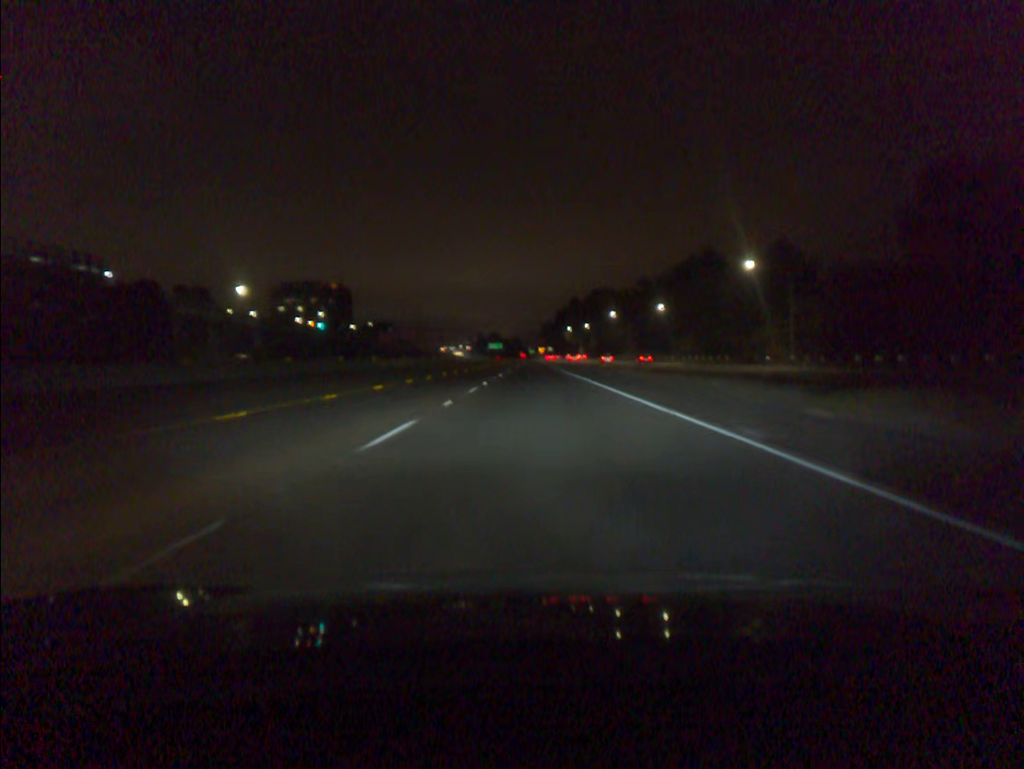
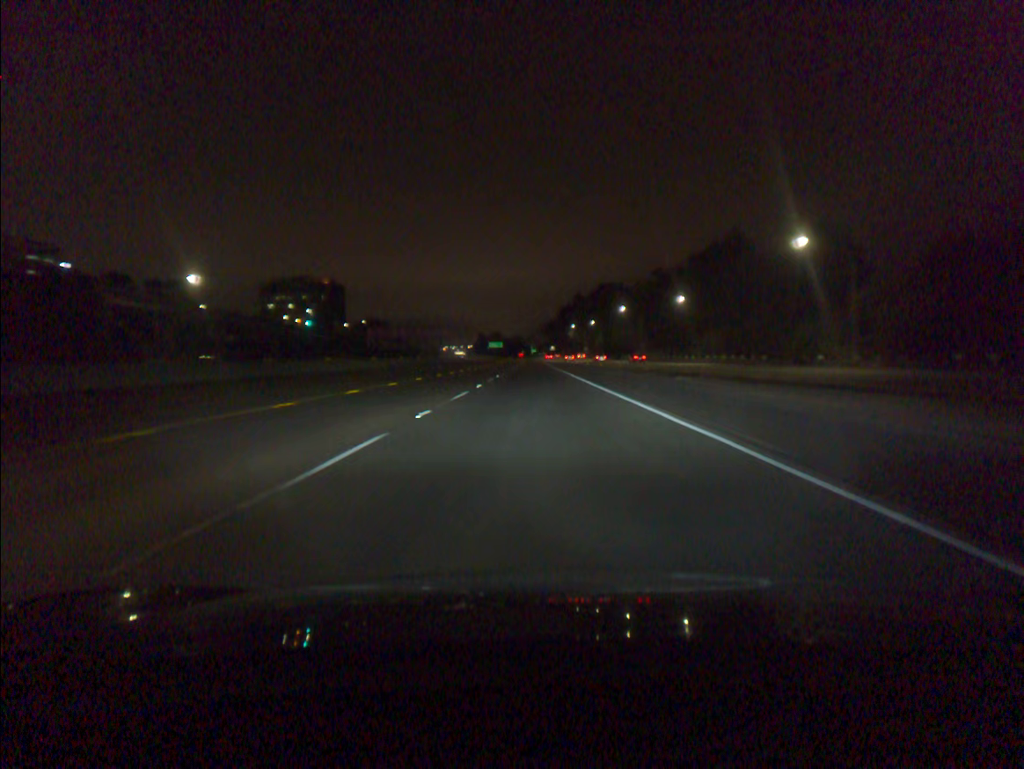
(0.0, +18.2) m; 0°
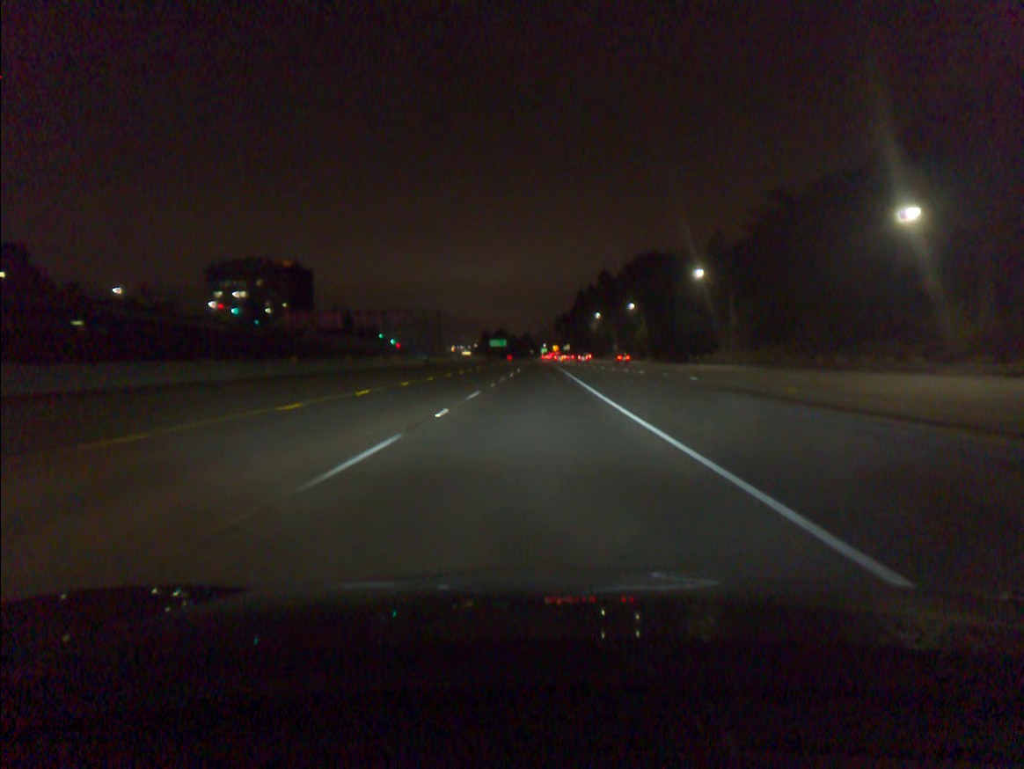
(-0.5, +73.1) m; -1°
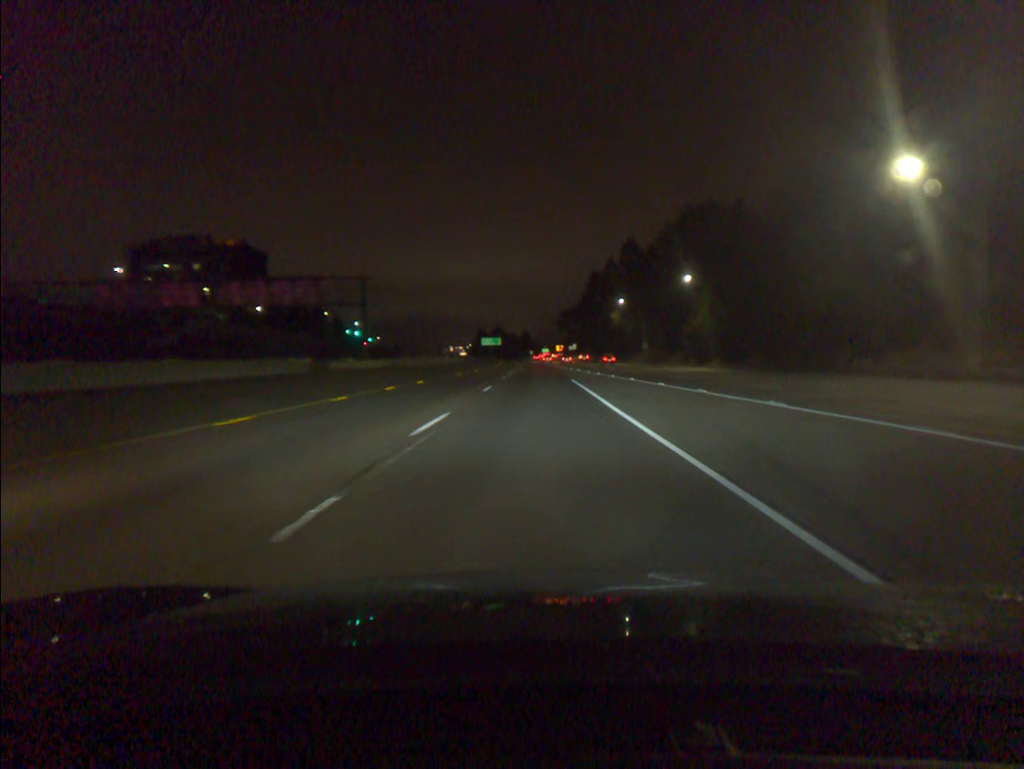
(-0.1, +54.9) m; 0°
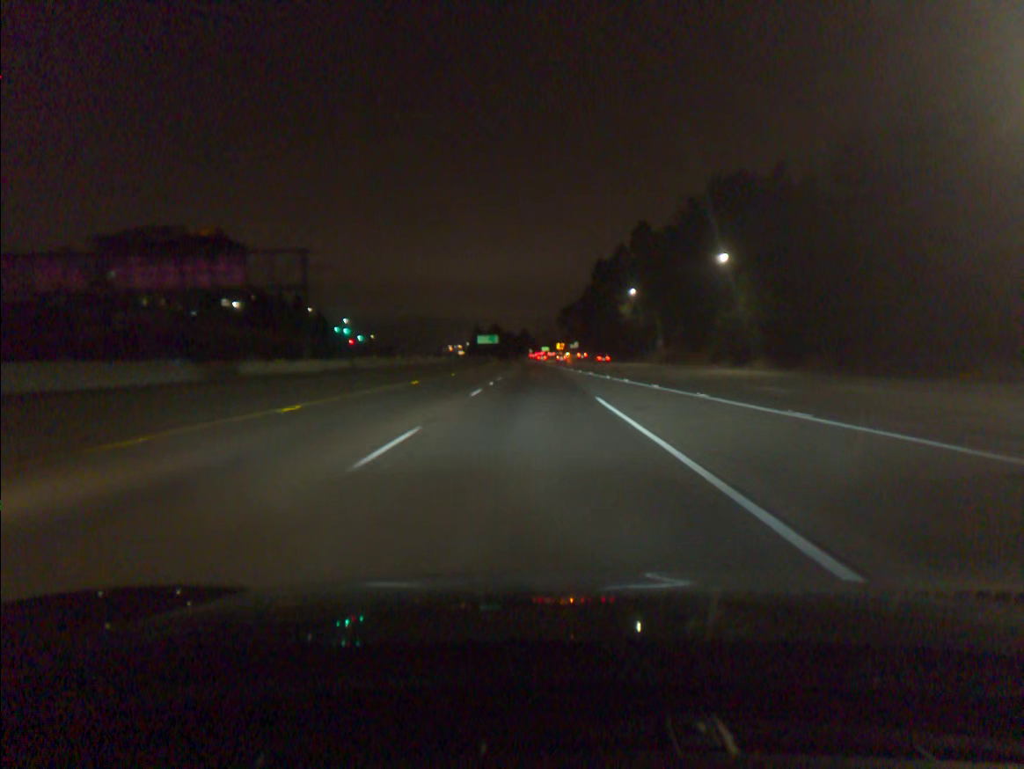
(0.0, +18.3) m; 0°
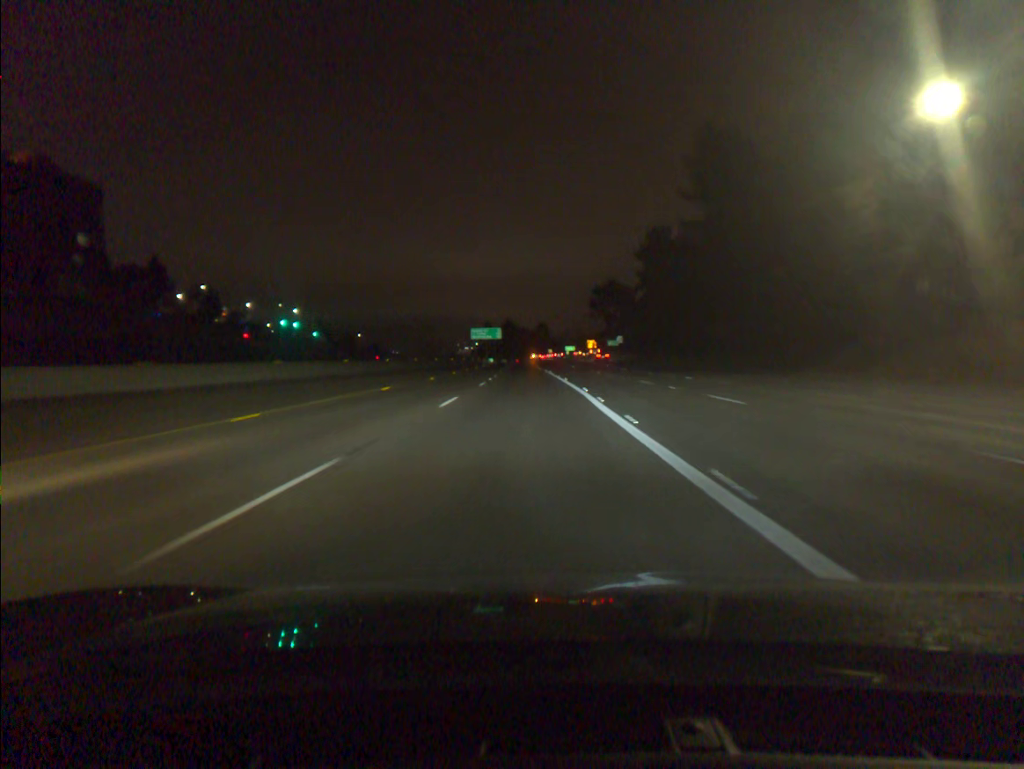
(-0.6, +91.8) m; -2°
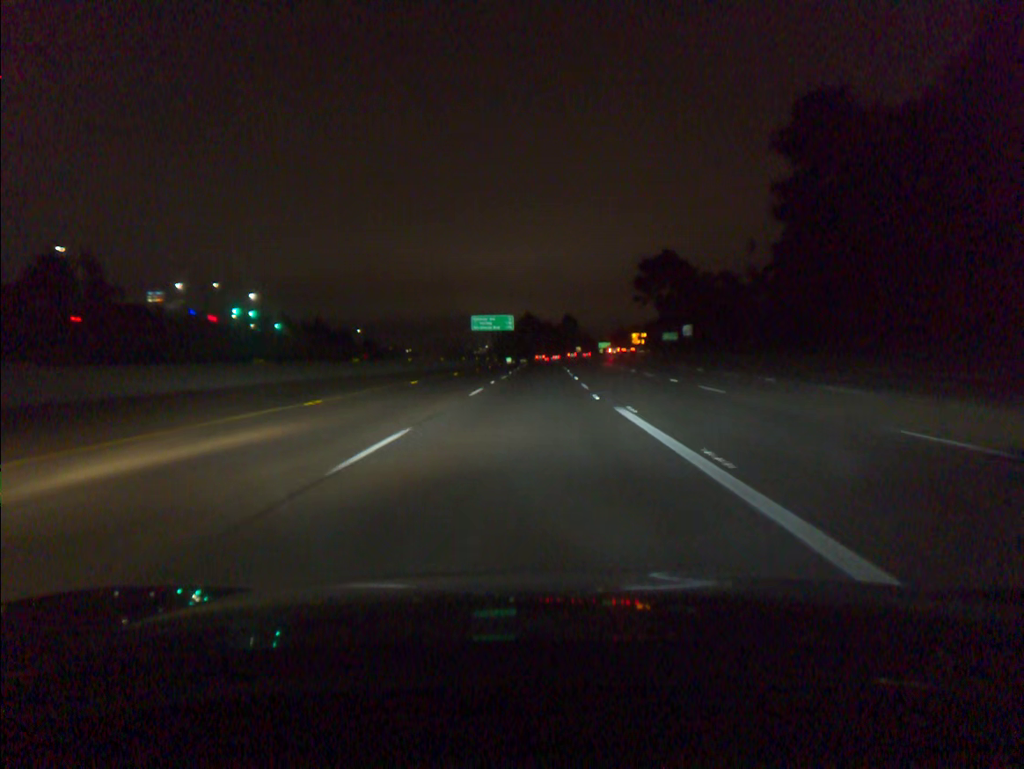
(-1.0, +54.9) m; -2°
